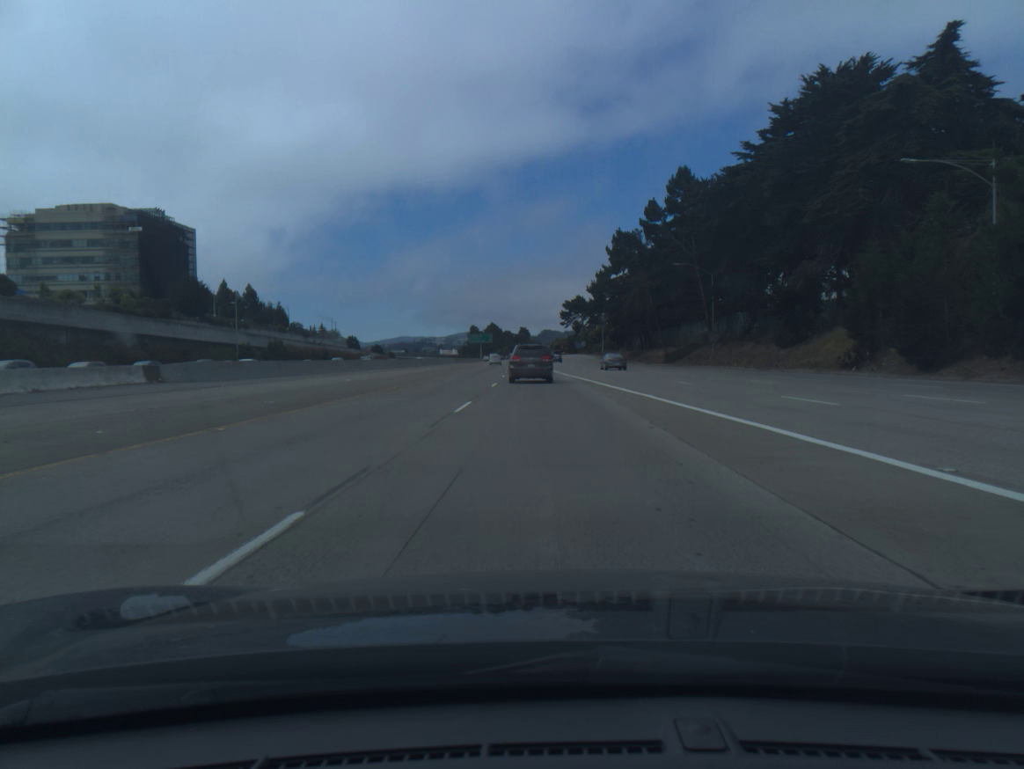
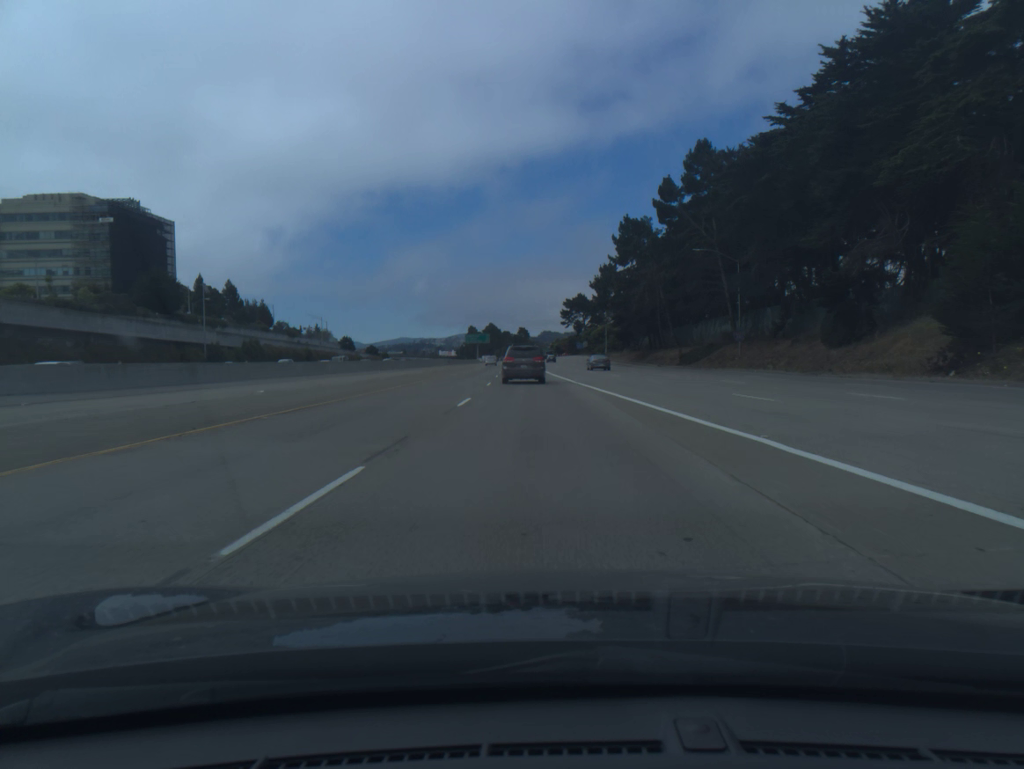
(0.0, +12.1) m; 0°
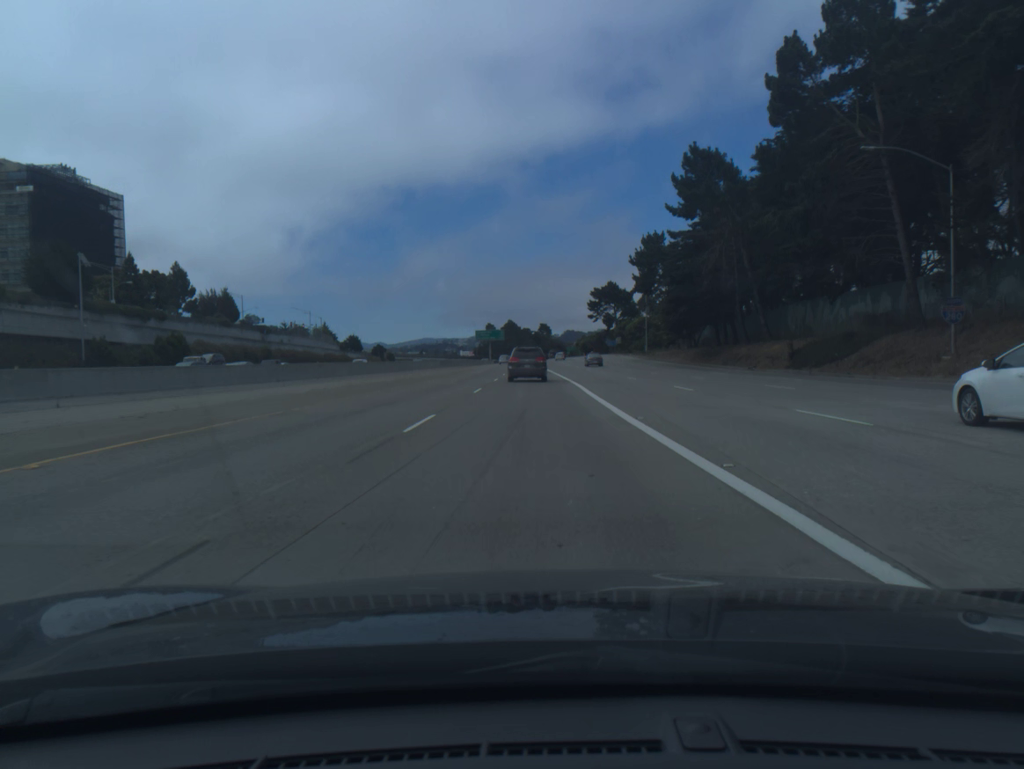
(-0.4, +35.9) m; -2°
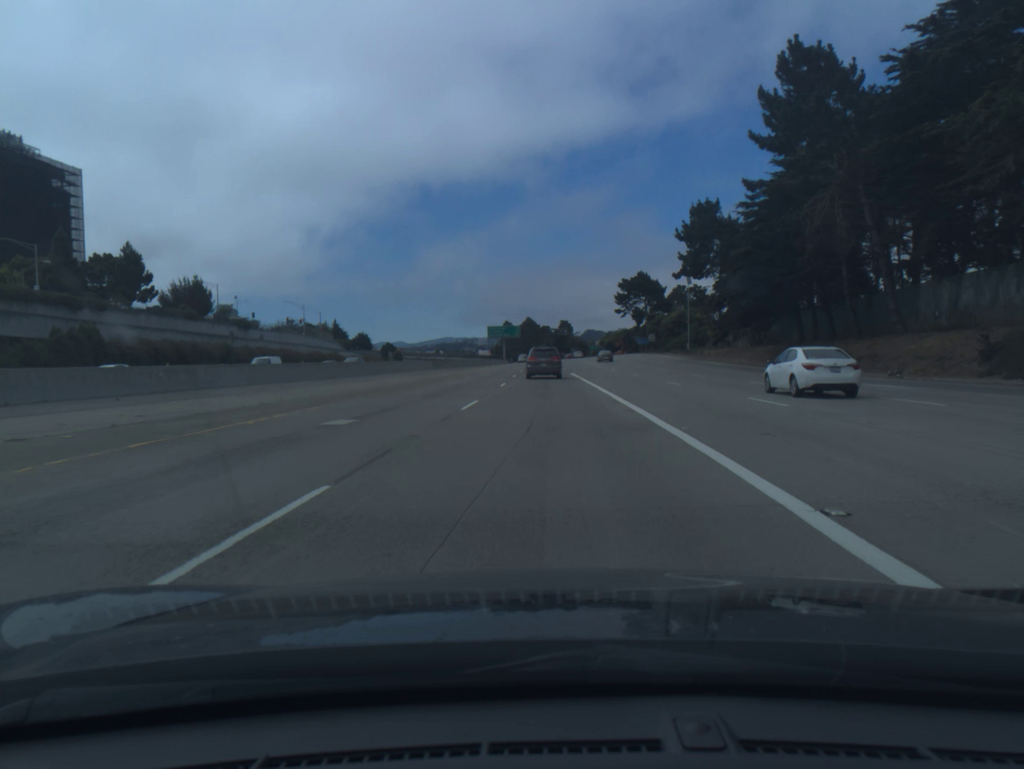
(-0.3, +23.7) m; -1°
